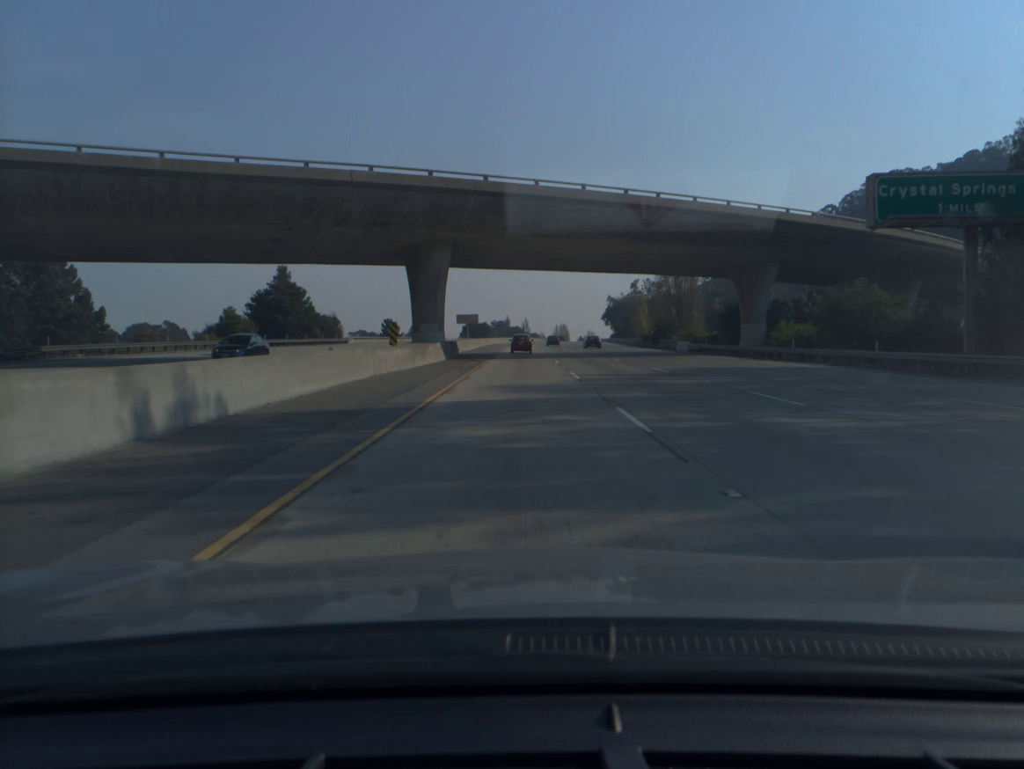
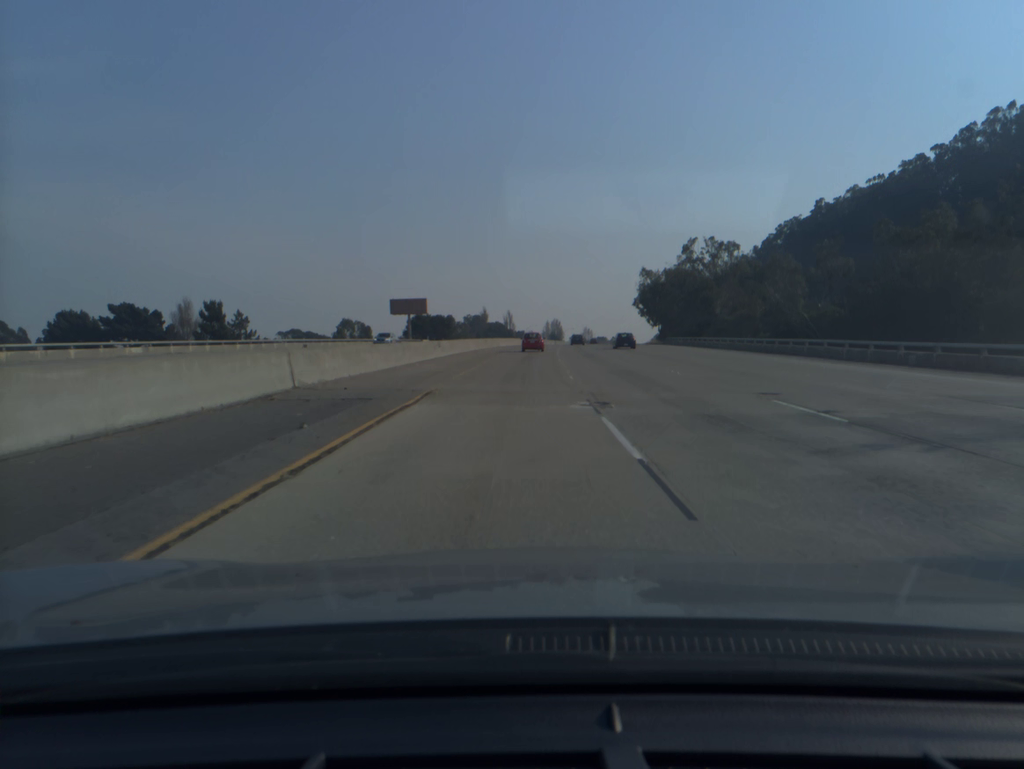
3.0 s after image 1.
(+0.8, +102.7) m; +1°
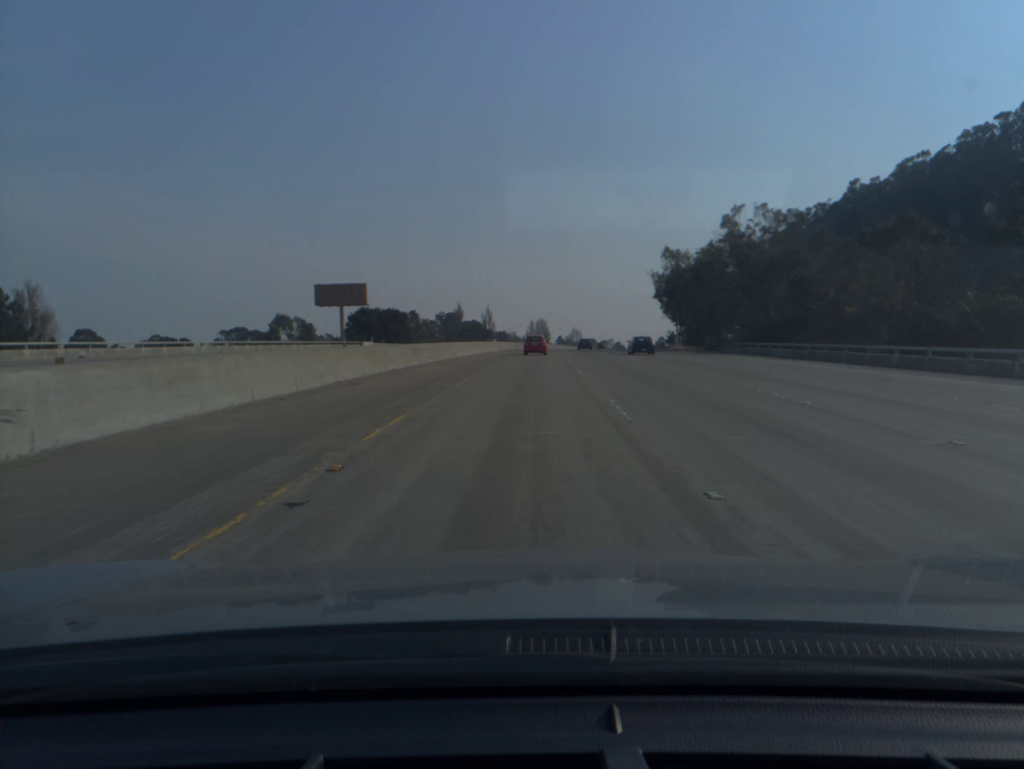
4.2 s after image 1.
(+0.4, +40.6) m; +1°
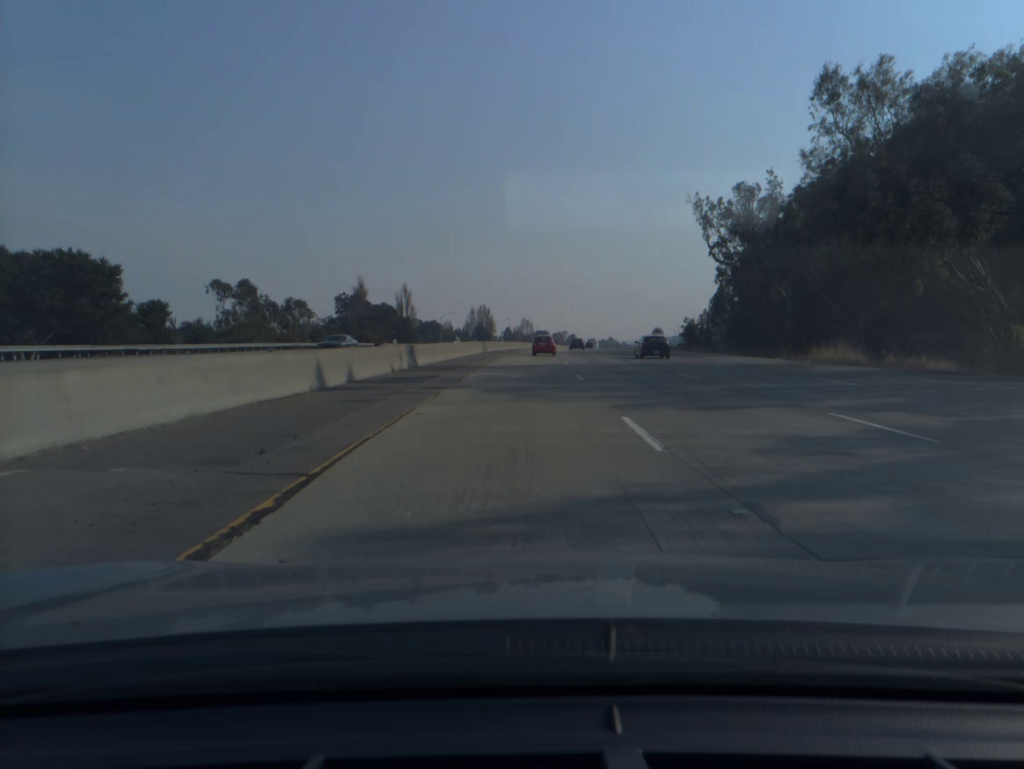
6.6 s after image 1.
(+2.7, +80.2) m; +4°
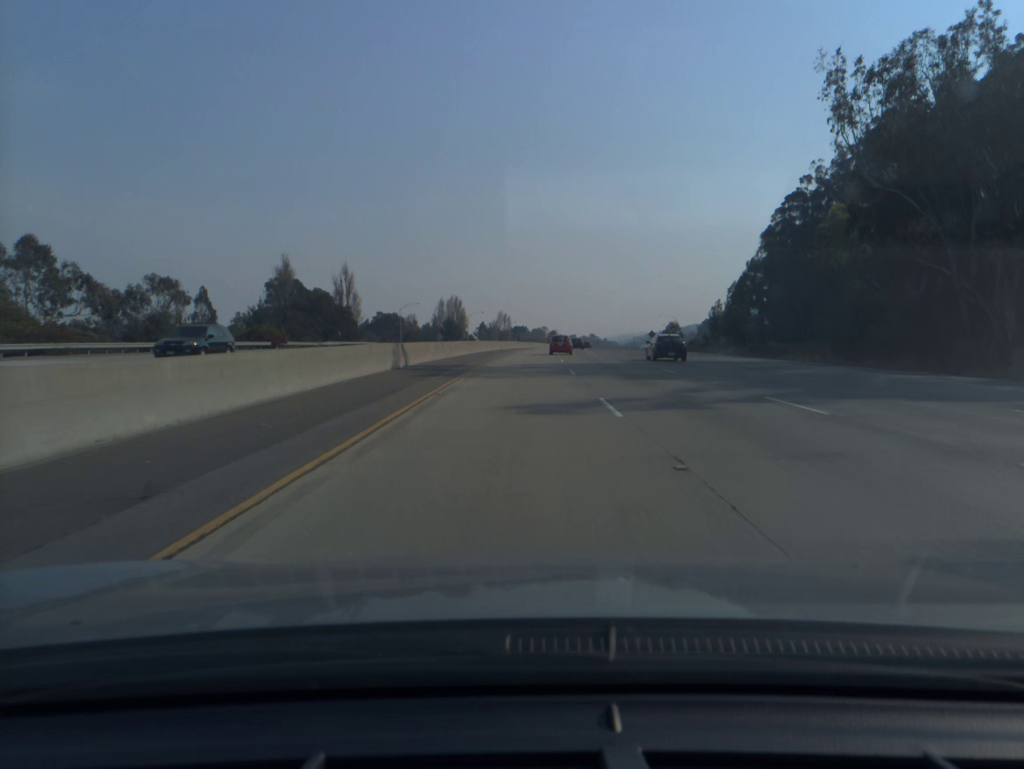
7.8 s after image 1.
(+0.5, +39.3) m; +2°
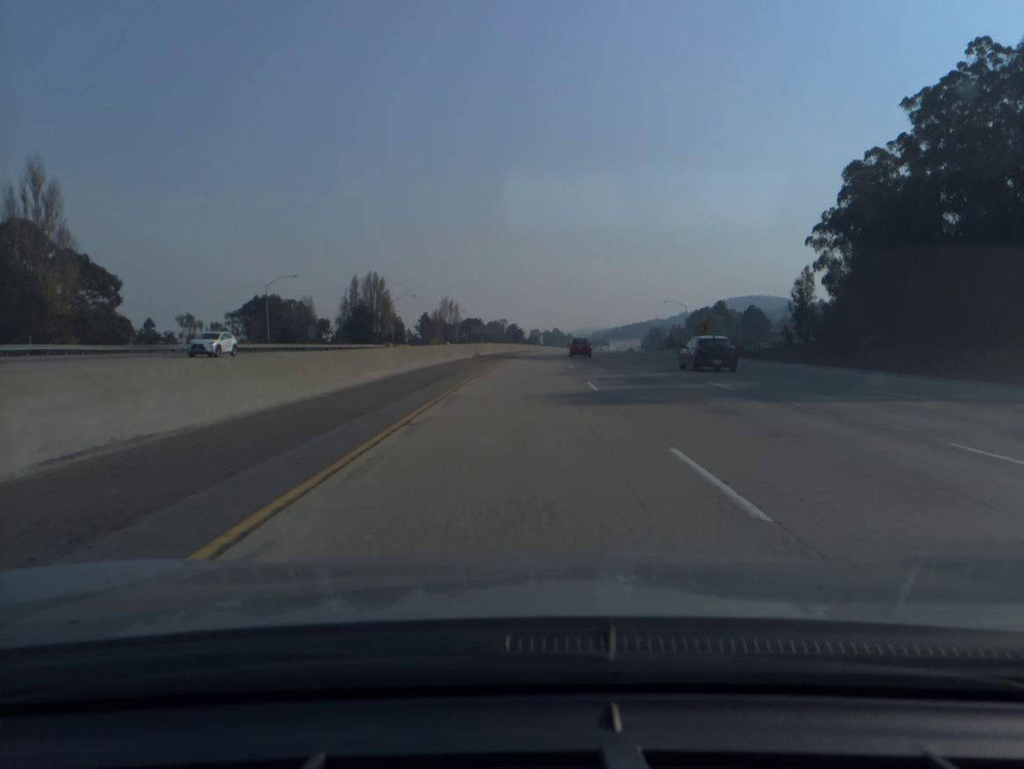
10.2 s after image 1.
(+1.9, +78.6) m; +3°
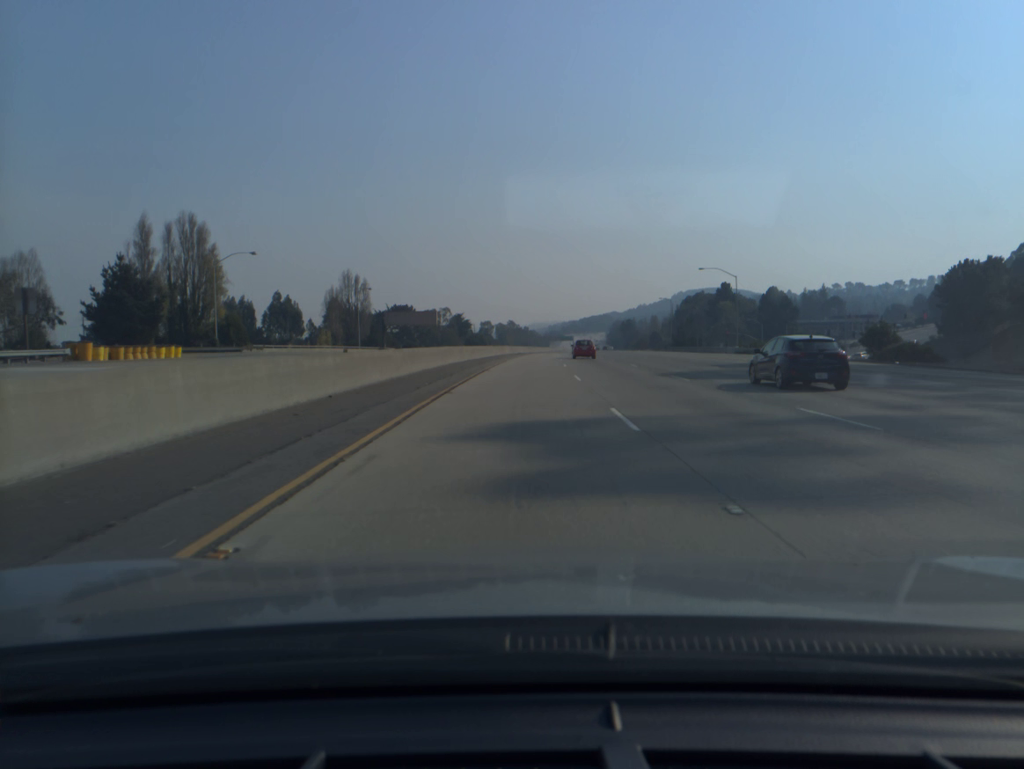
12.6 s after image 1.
(+2.4, +80.1) m; +3°
